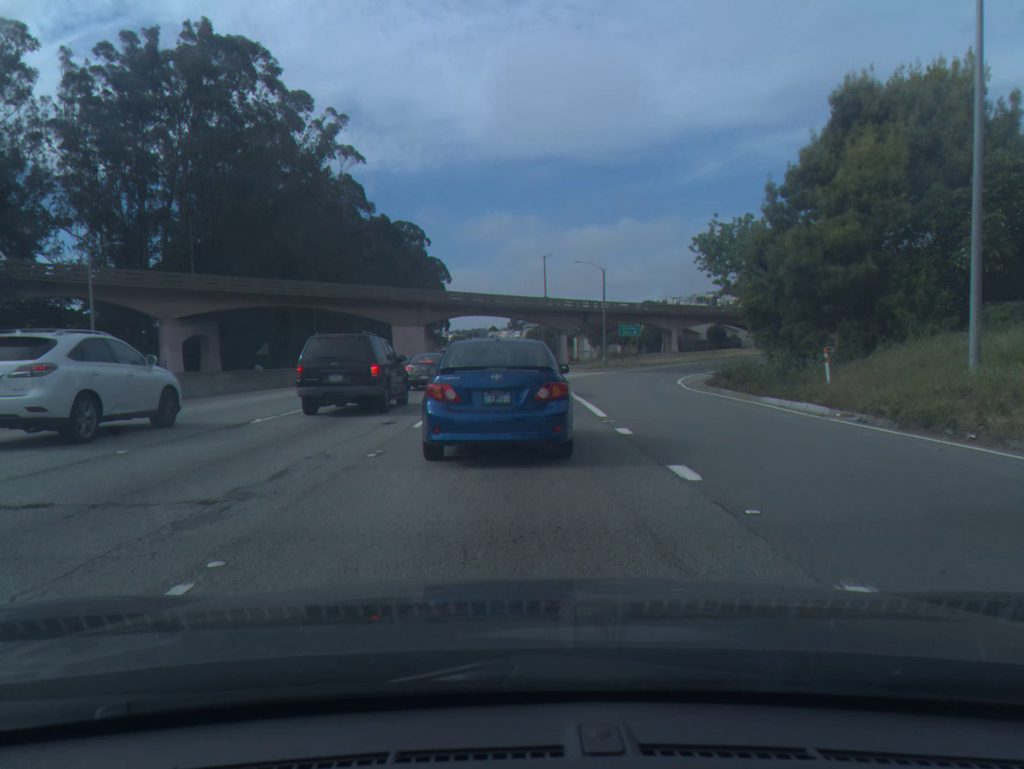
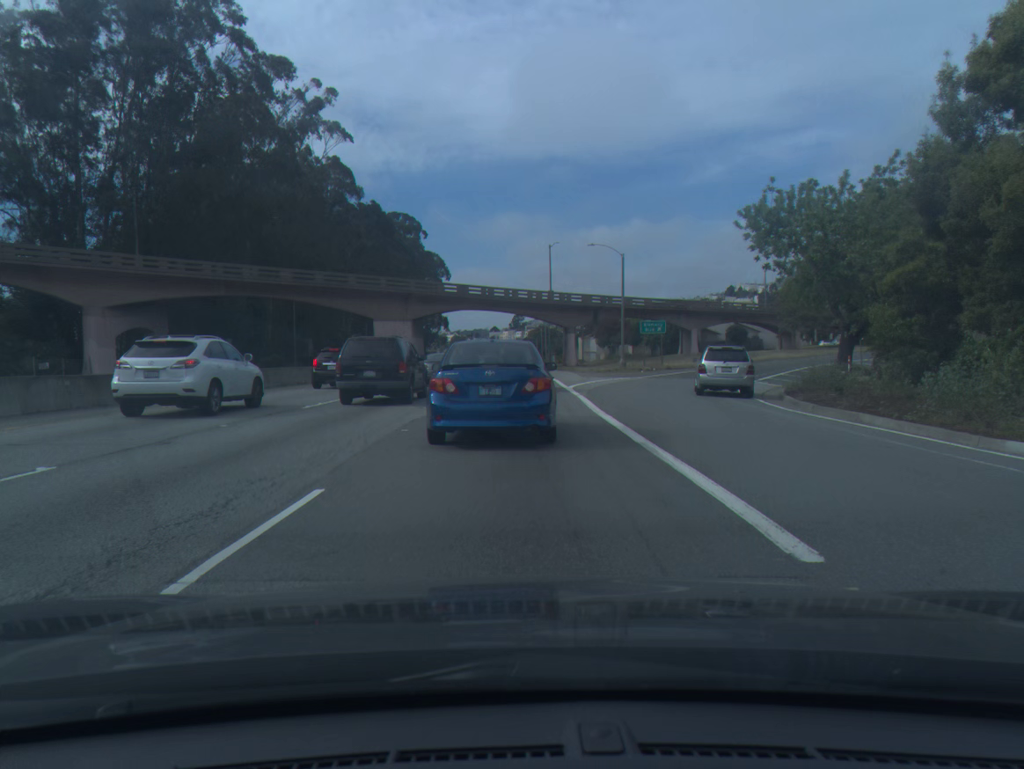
(0.0, +11.1) m; 0°
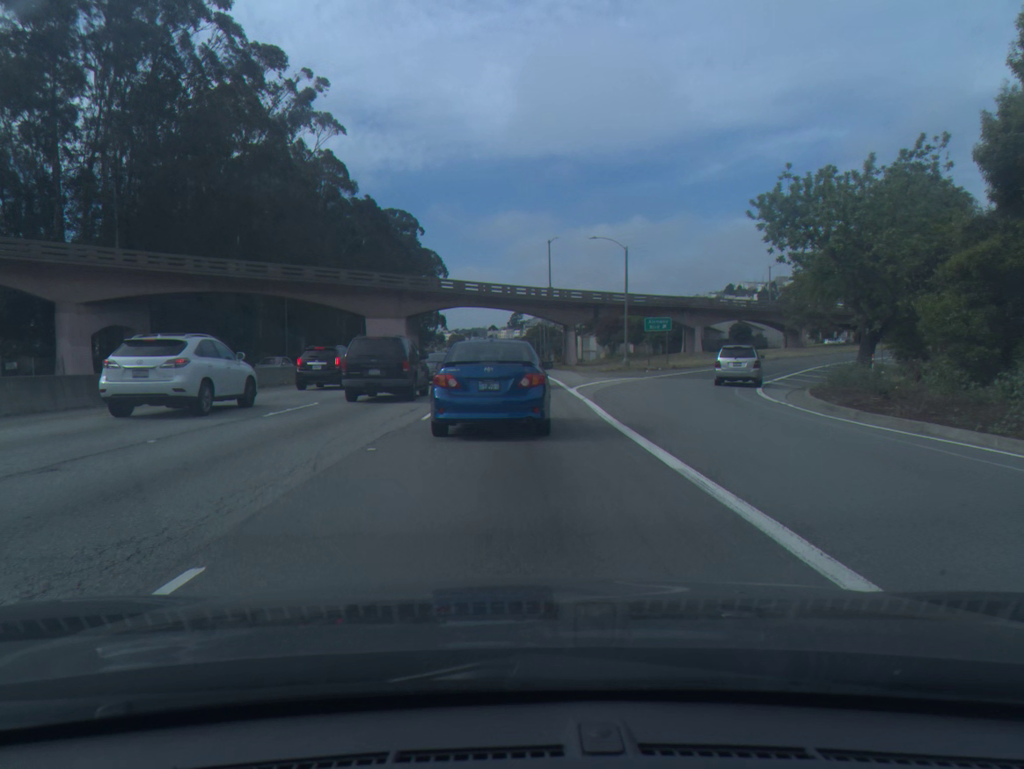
(0.0, +2.7) m; 0°
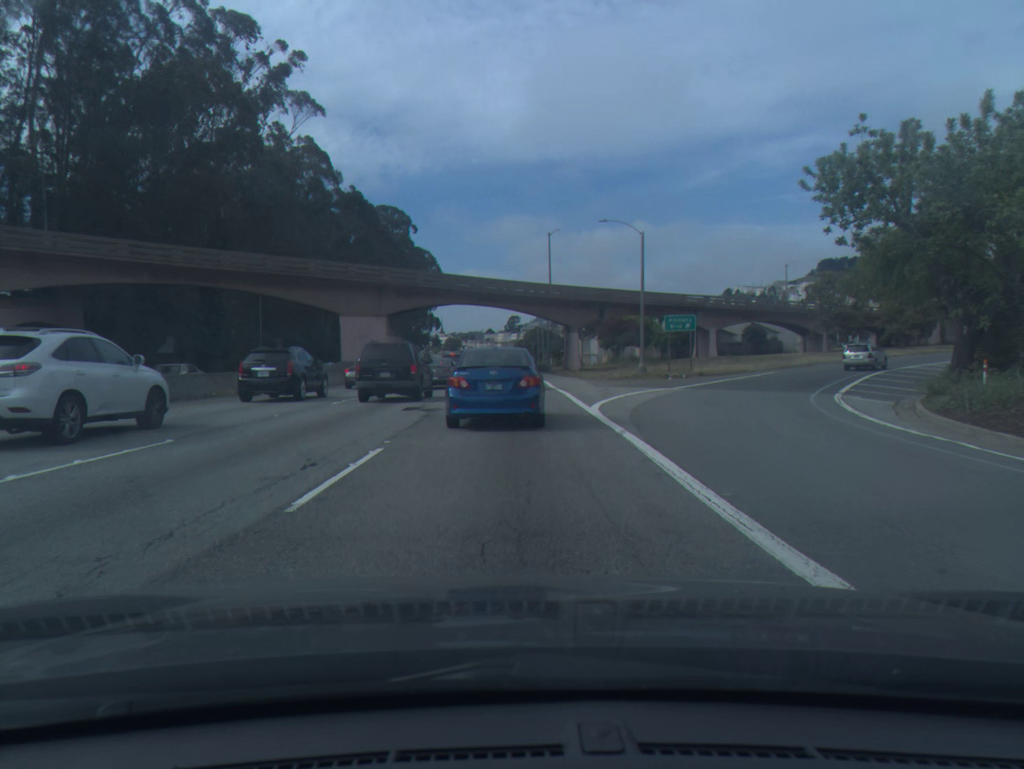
(0.0, +8.5) m; 0°
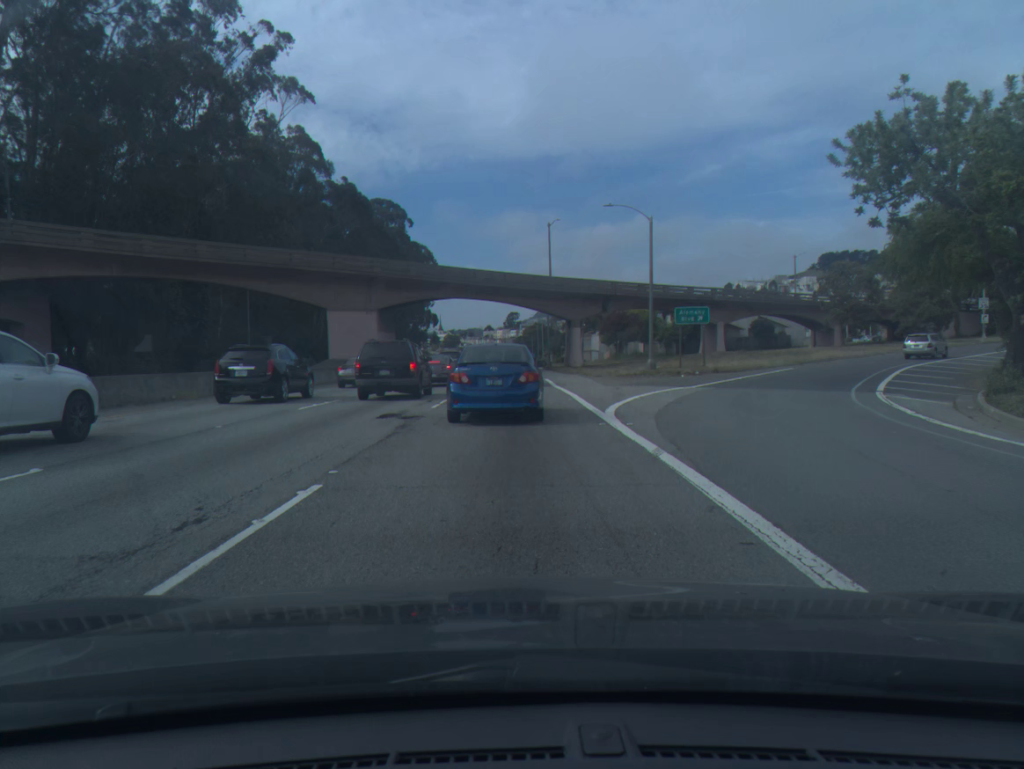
(0.0, +3.3) m; 0°
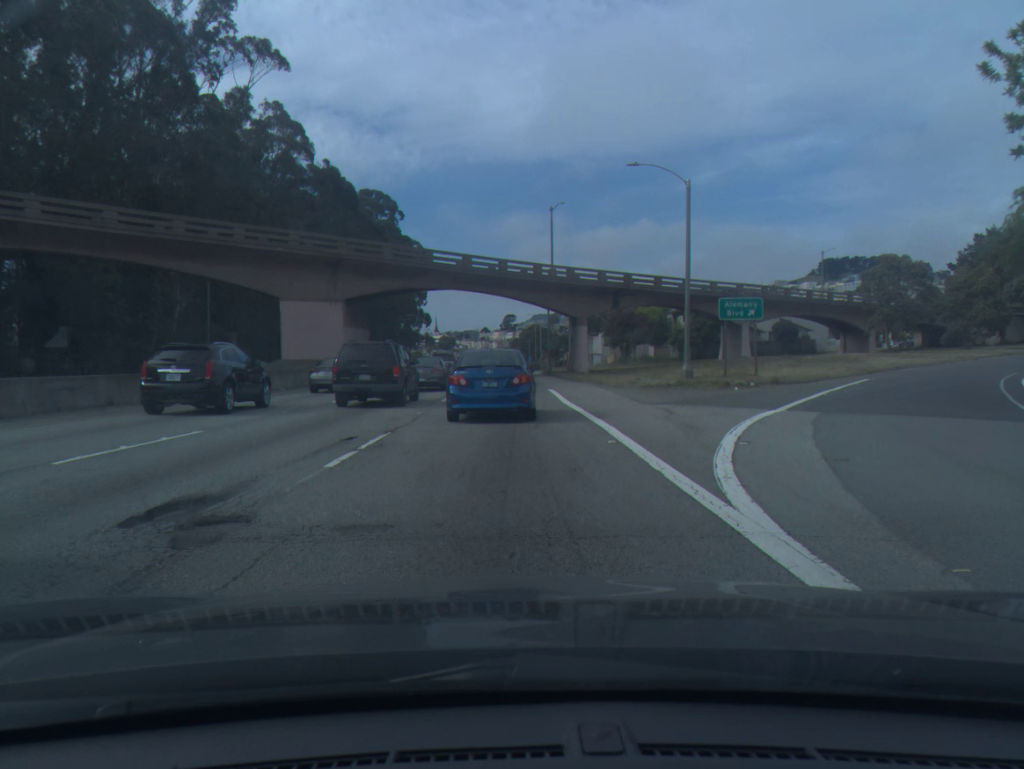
(0.0, +10.0) m; 0°
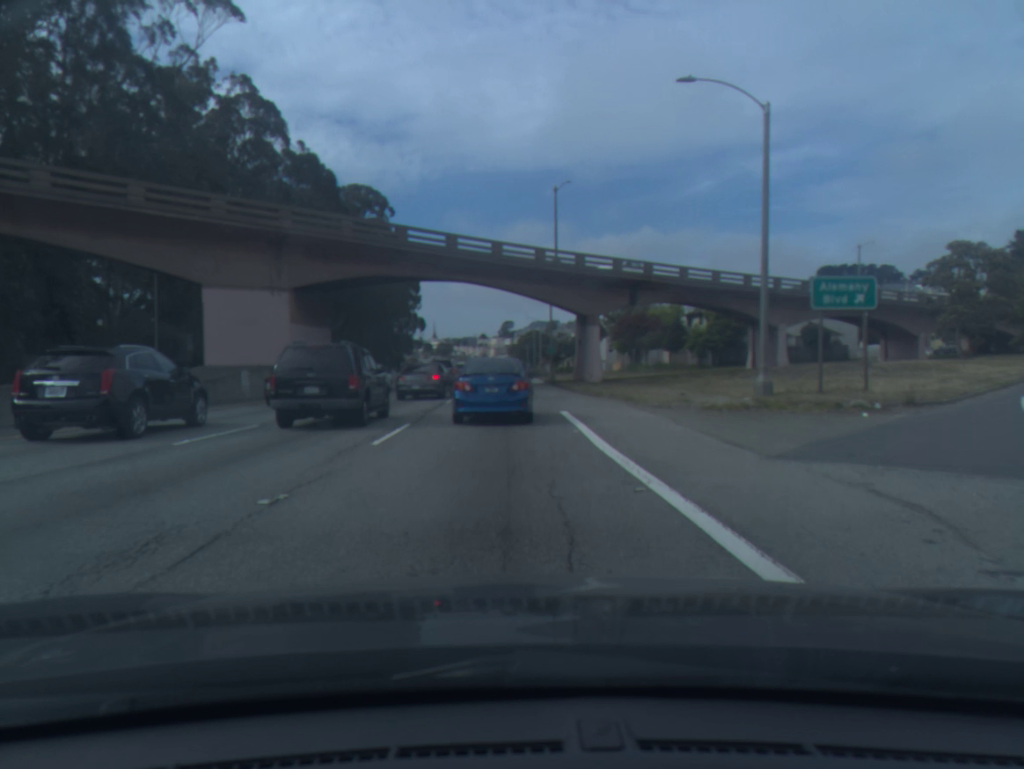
(0.0, +10.9) m; 0°
